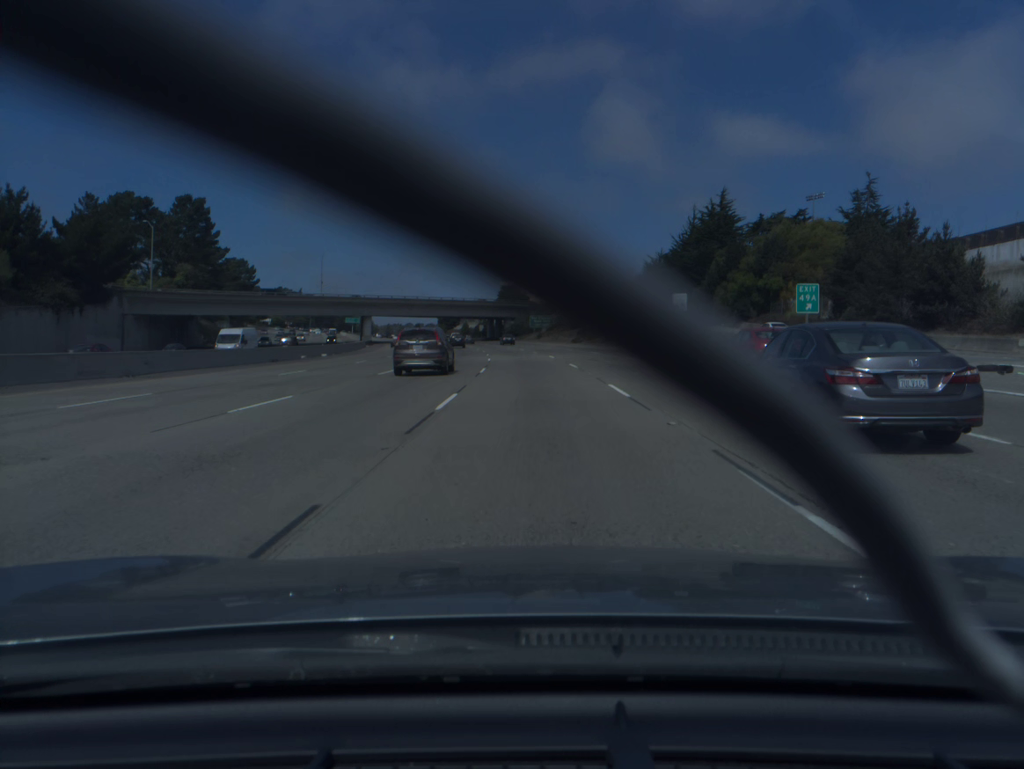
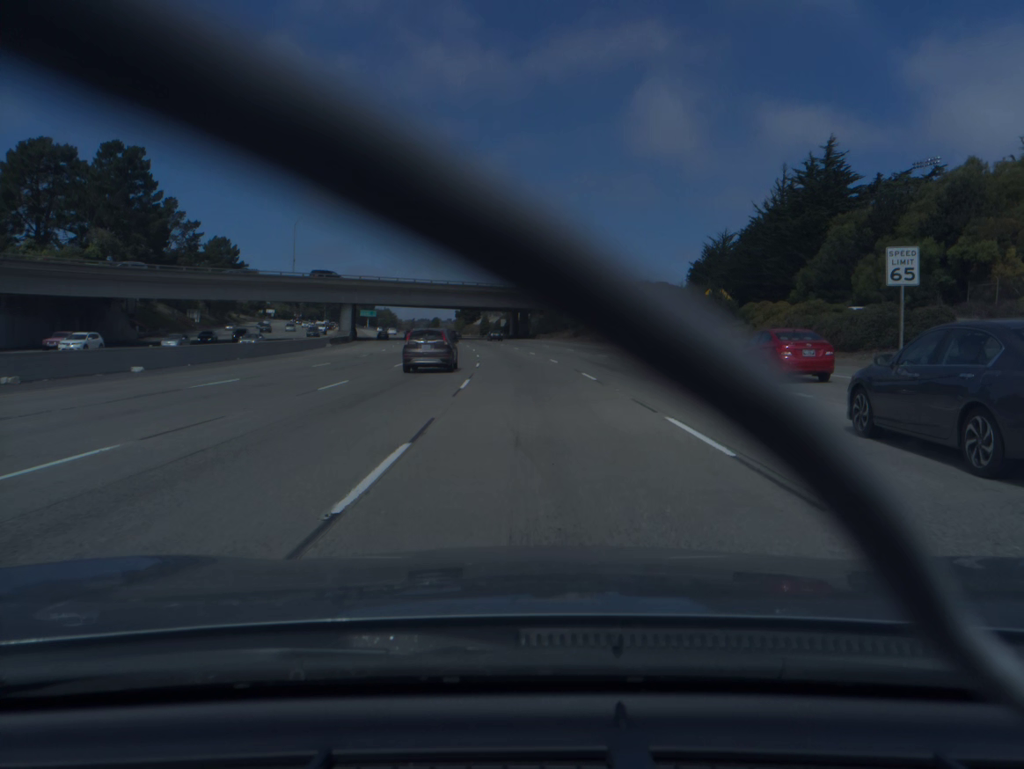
(-0.5, +36.9) m; -2°
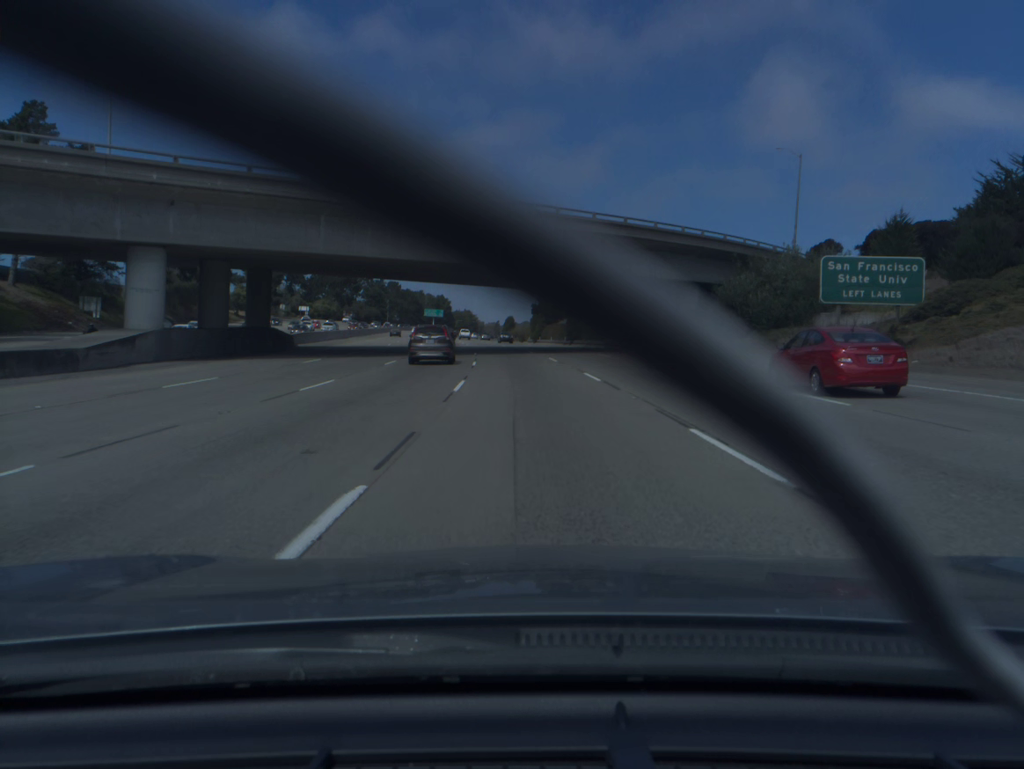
(-4.2, +73.7) m; -6°
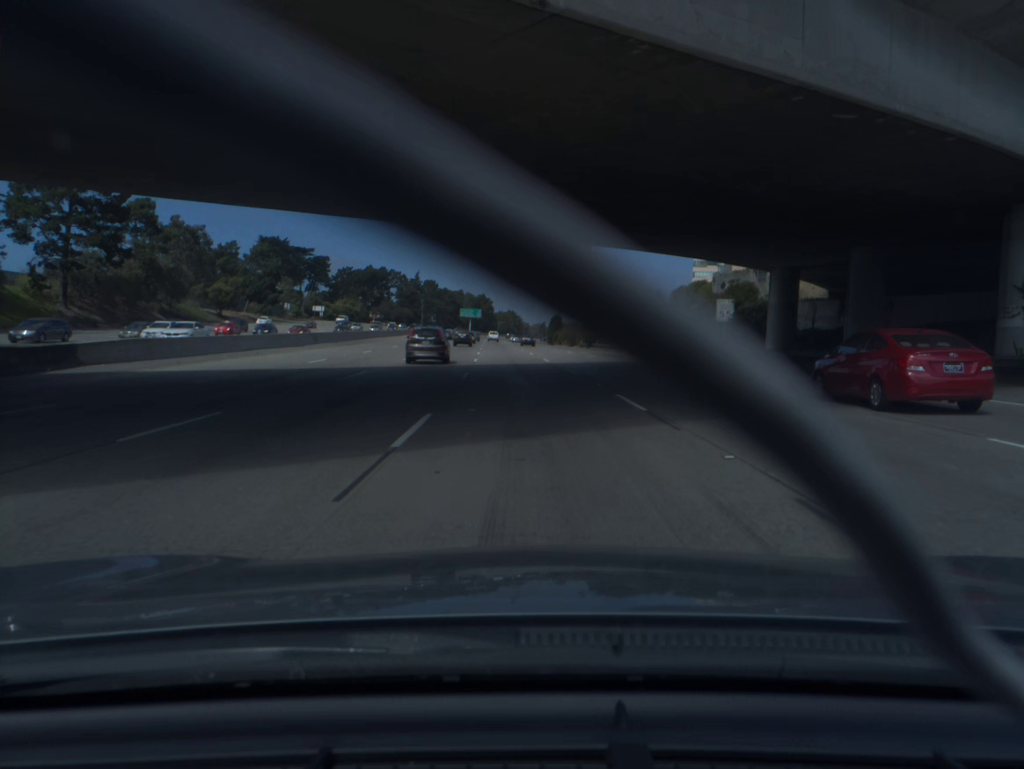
(-1.0, +36.9) m; -3°
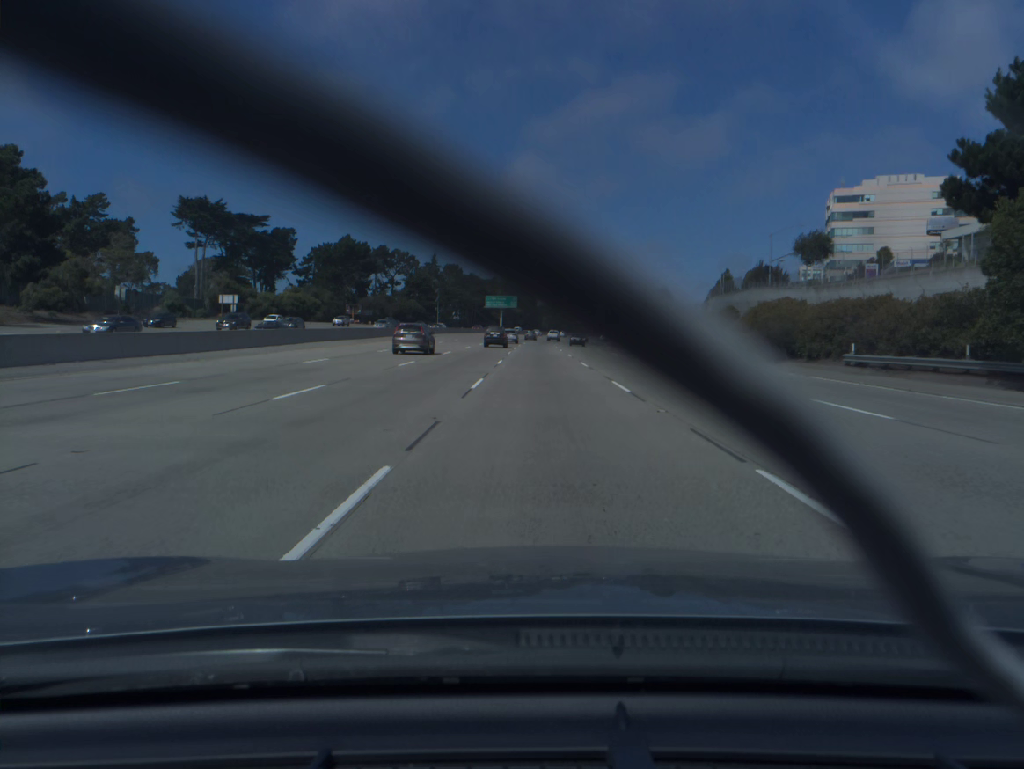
(-4.6, +92.2) m; -4°
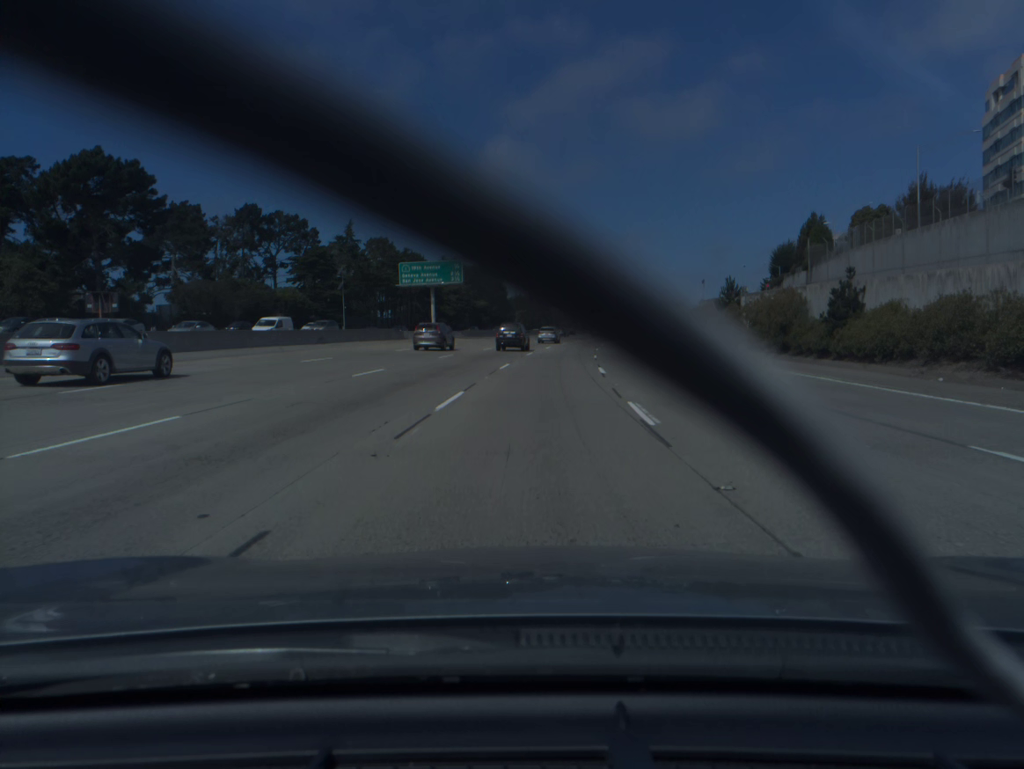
(+1.0, +92.2) m; +2°
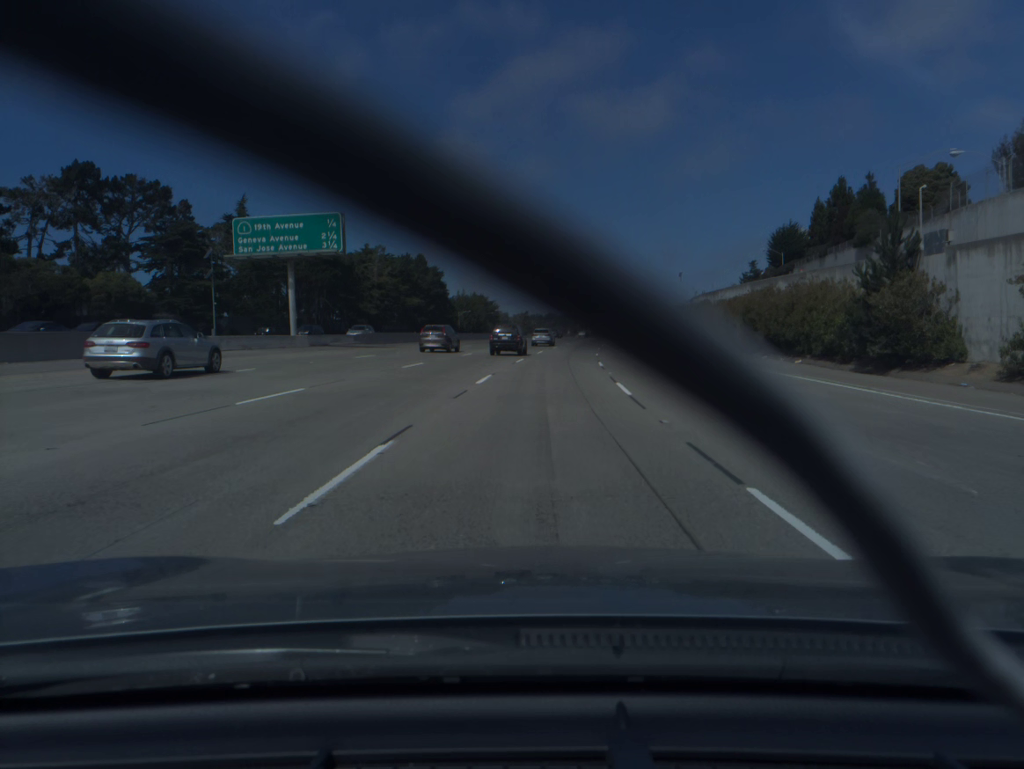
(+1.1, +37.0) m; +4°
